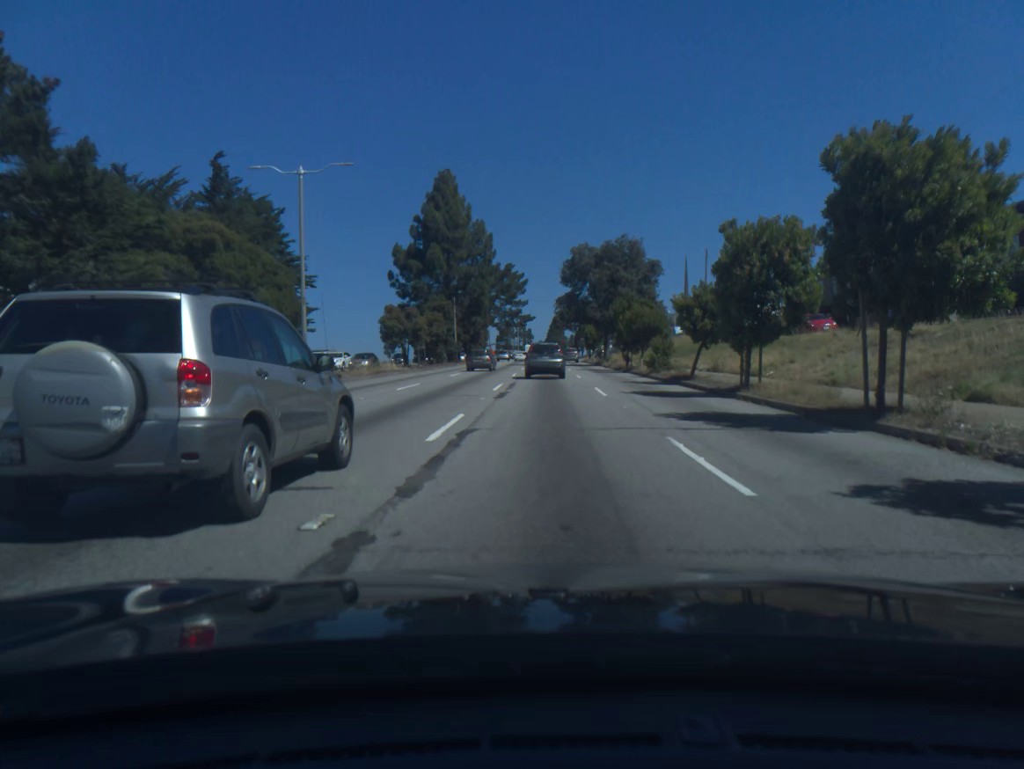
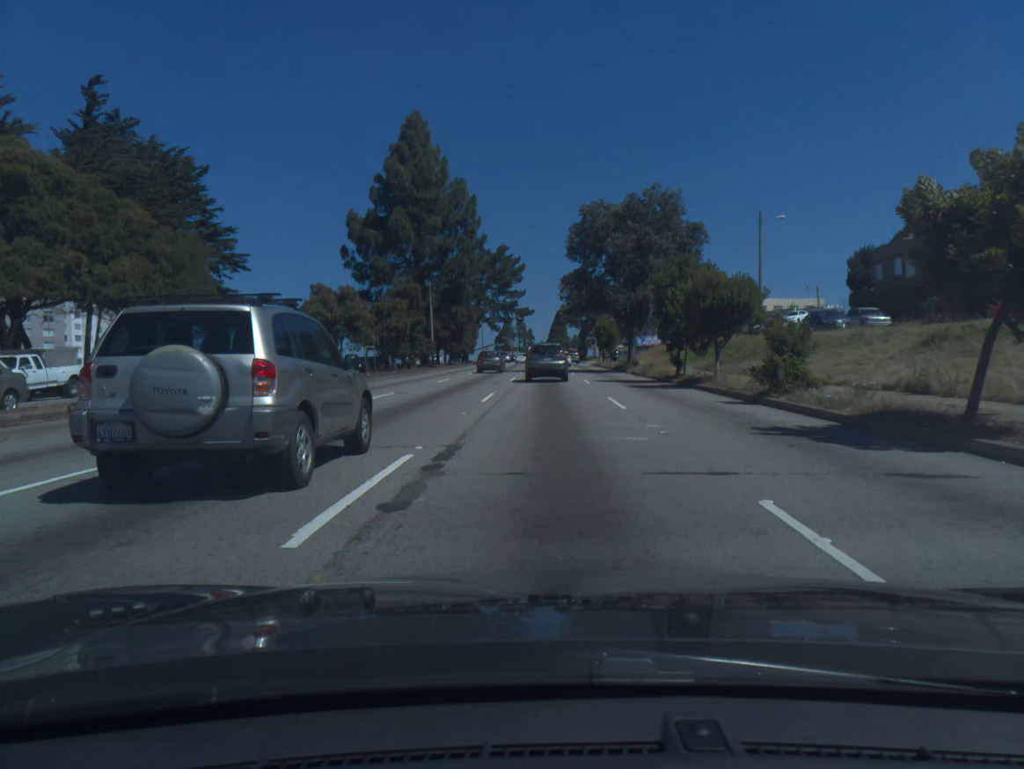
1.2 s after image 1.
(0.0, +19.7) m; 0°
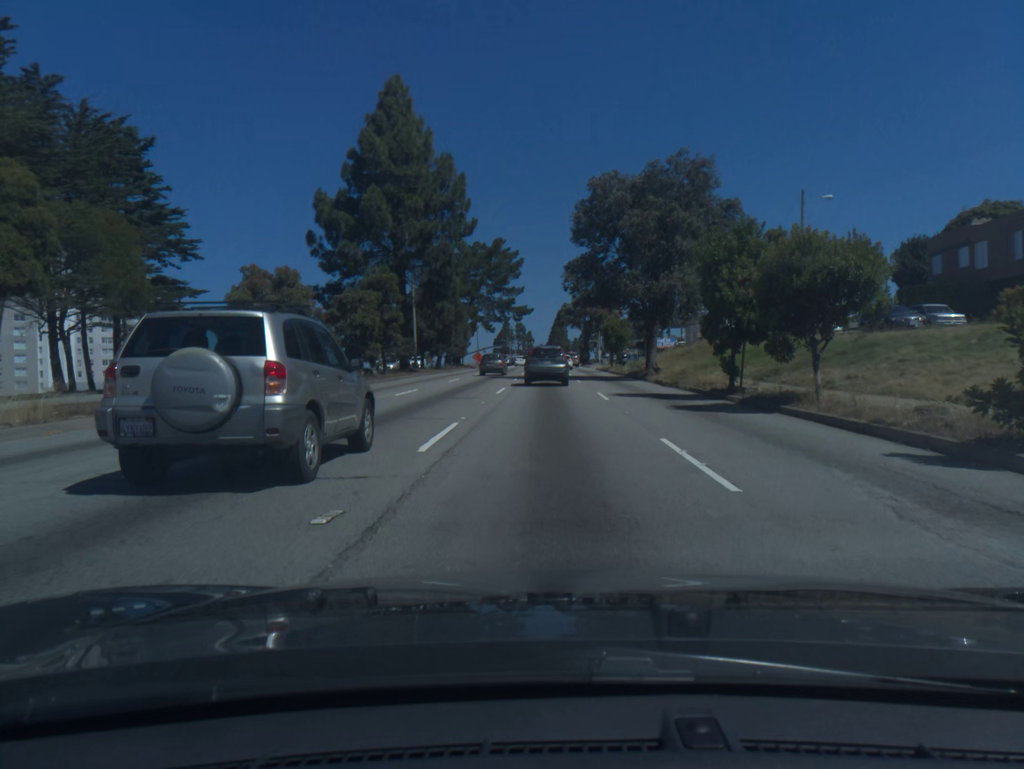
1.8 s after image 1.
(0.0, +9.8) m; 0°
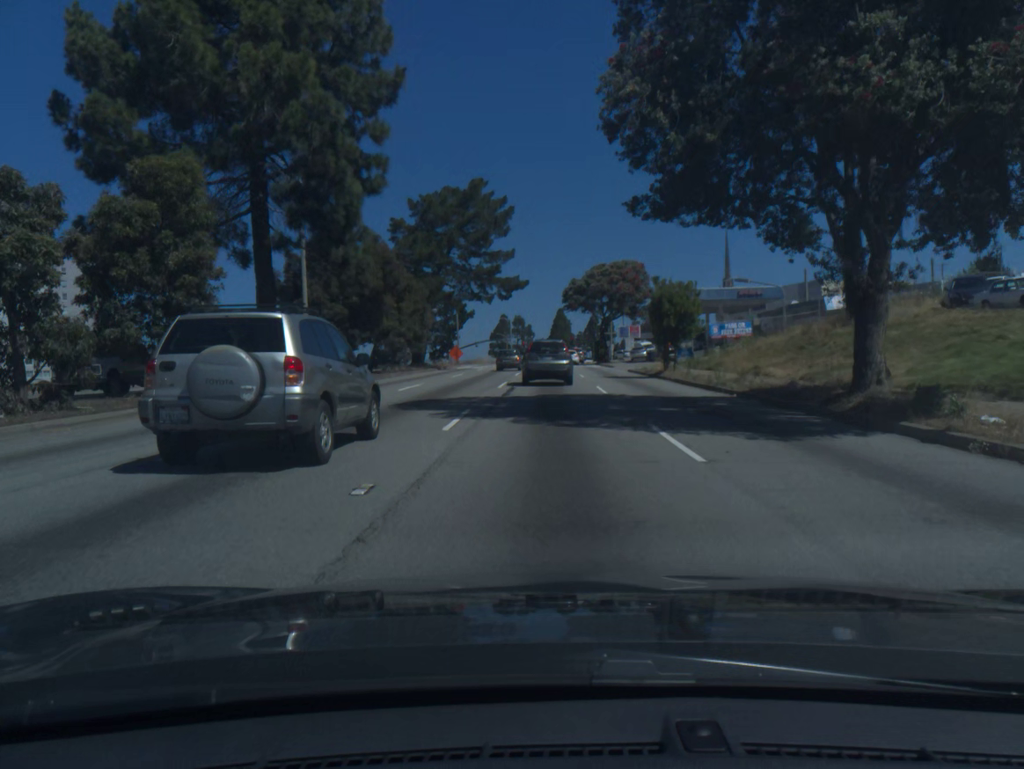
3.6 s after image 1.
(0.0, +28.4) m; 0°
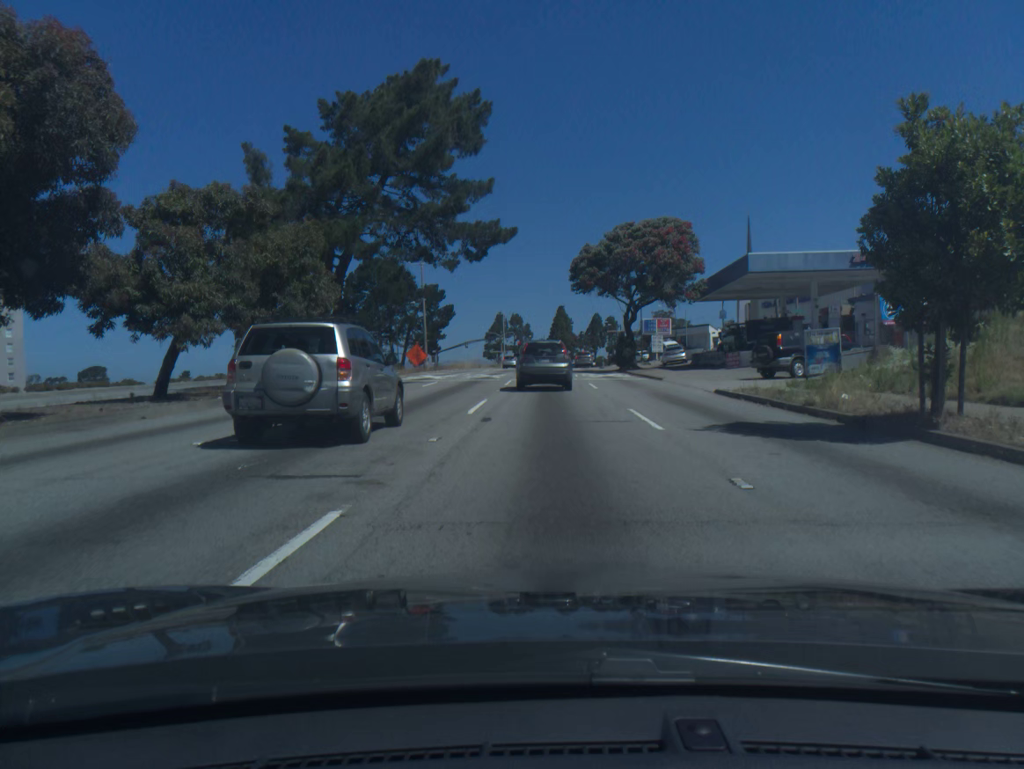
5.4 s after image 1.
(+0.1, +25.1) m; 0°
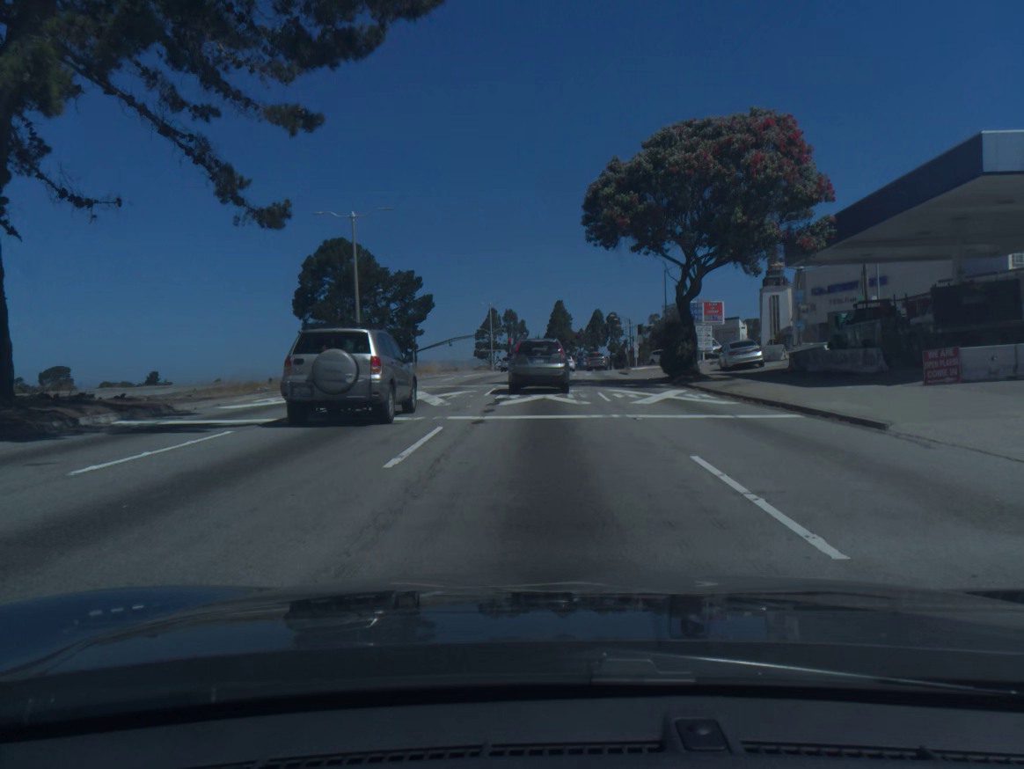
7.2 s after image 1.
(0.0, +22.6) m; 0°
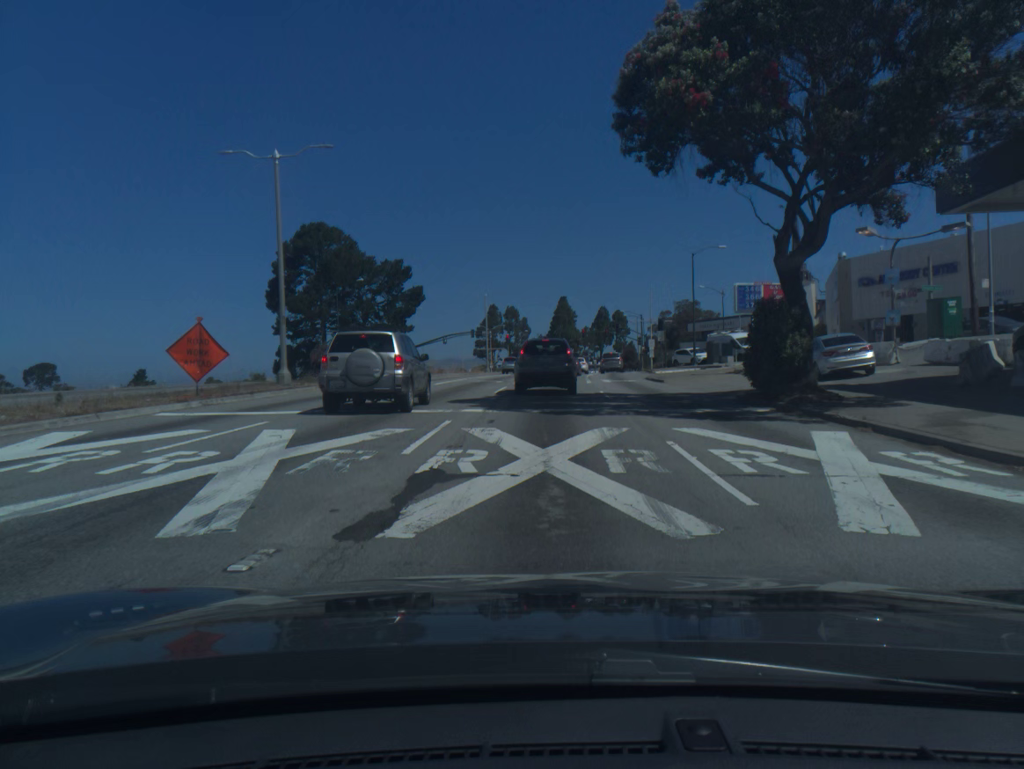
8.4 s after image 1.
(0.0, +13.4) m; 0°
